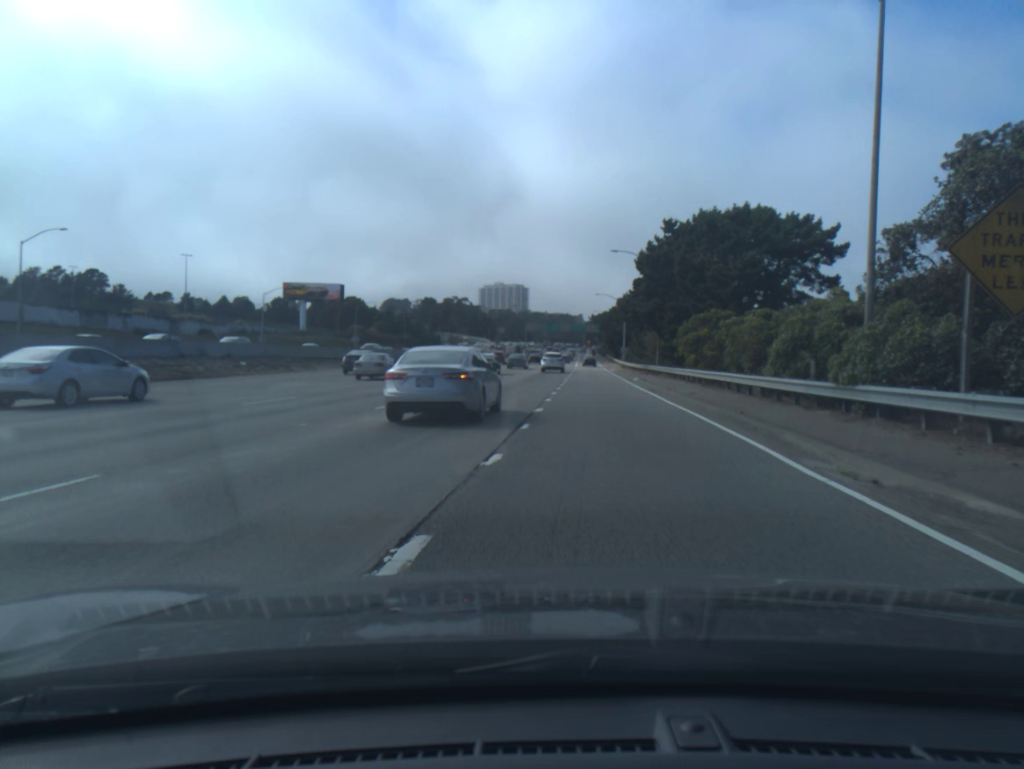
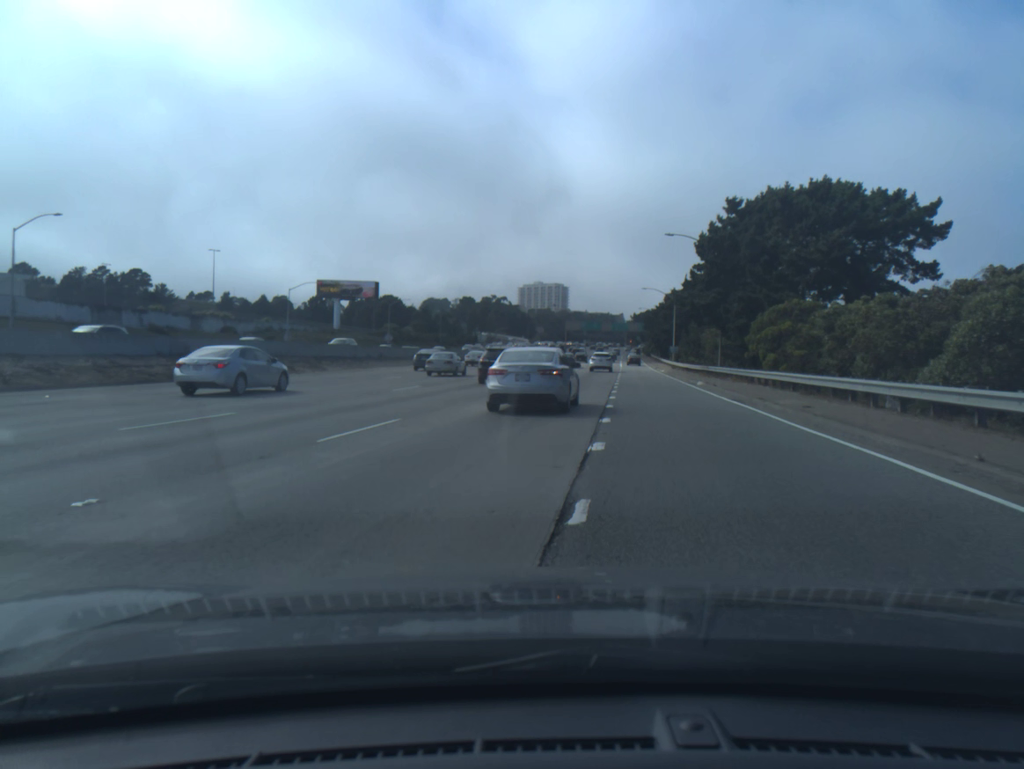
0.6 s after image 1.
(-0.2, +7.8) m; -3°
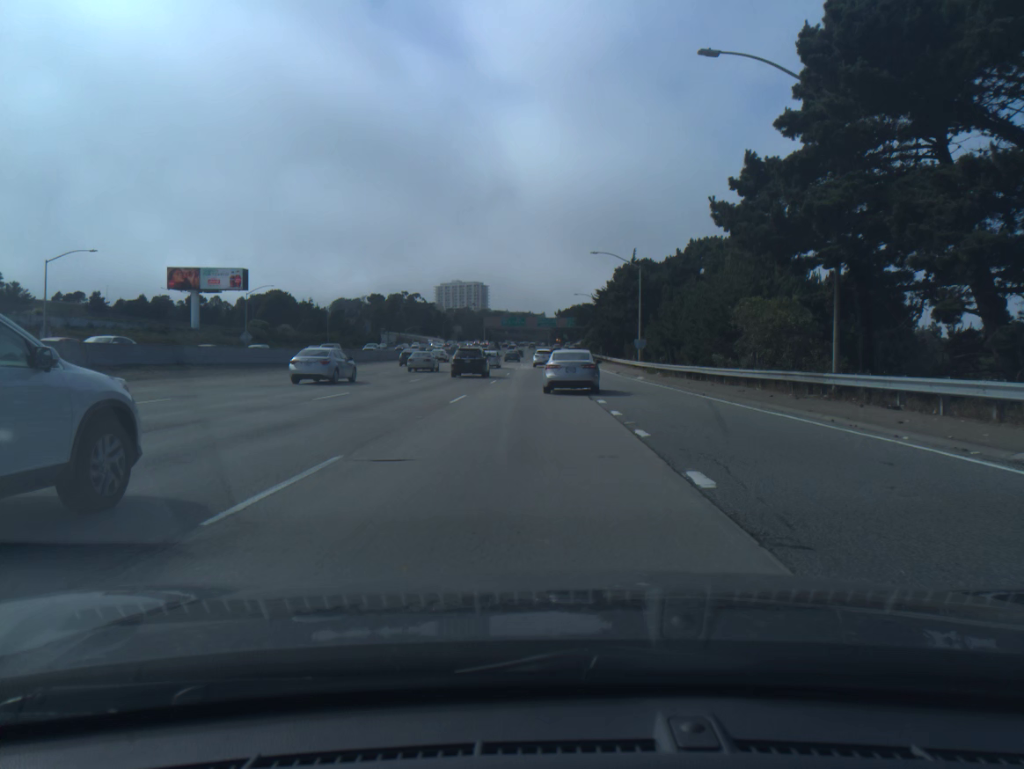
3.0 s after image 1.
(+2.0, +34.3) m; +6°
